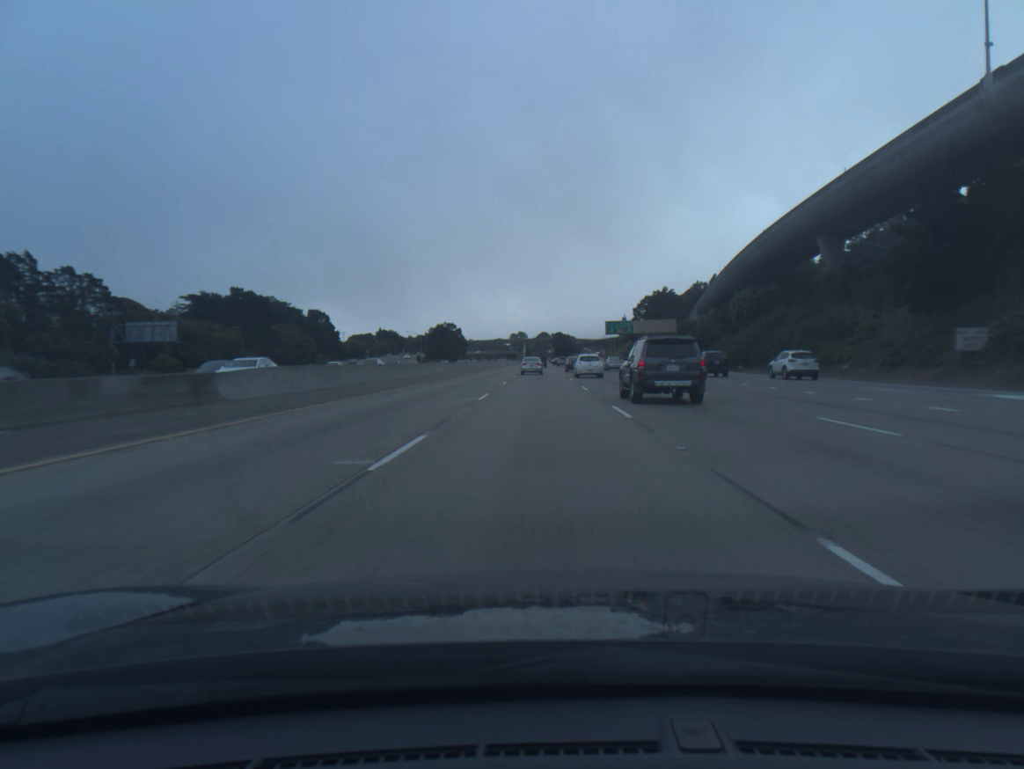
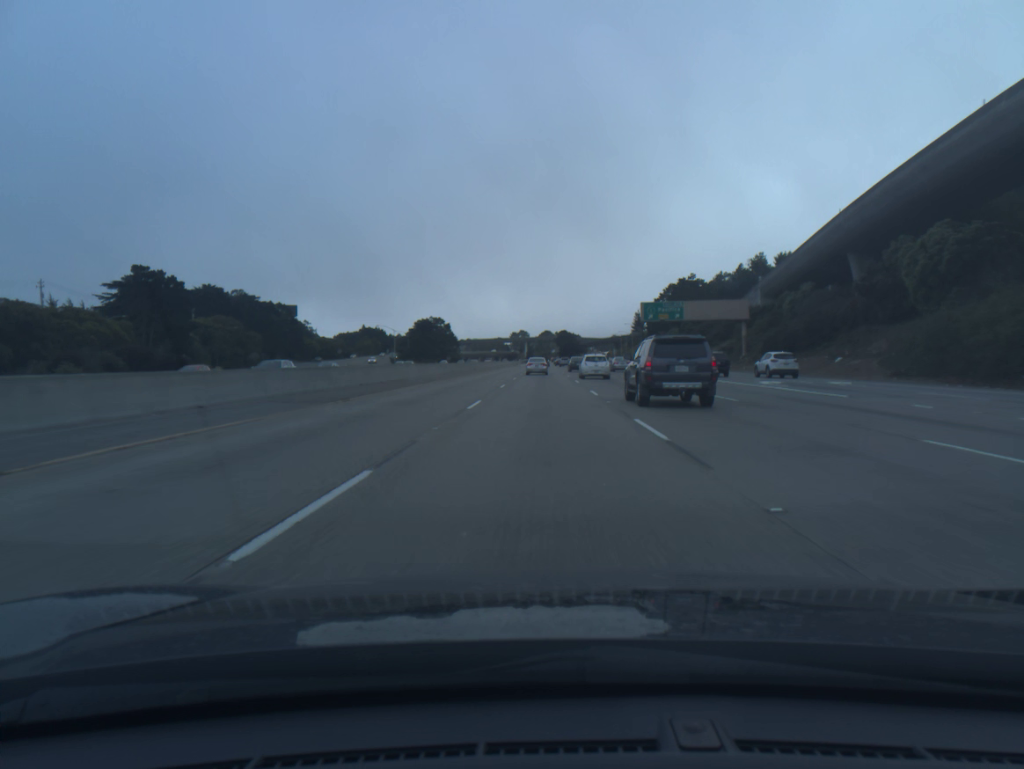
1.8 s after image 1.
(-0.1, +48.2) m; 0°
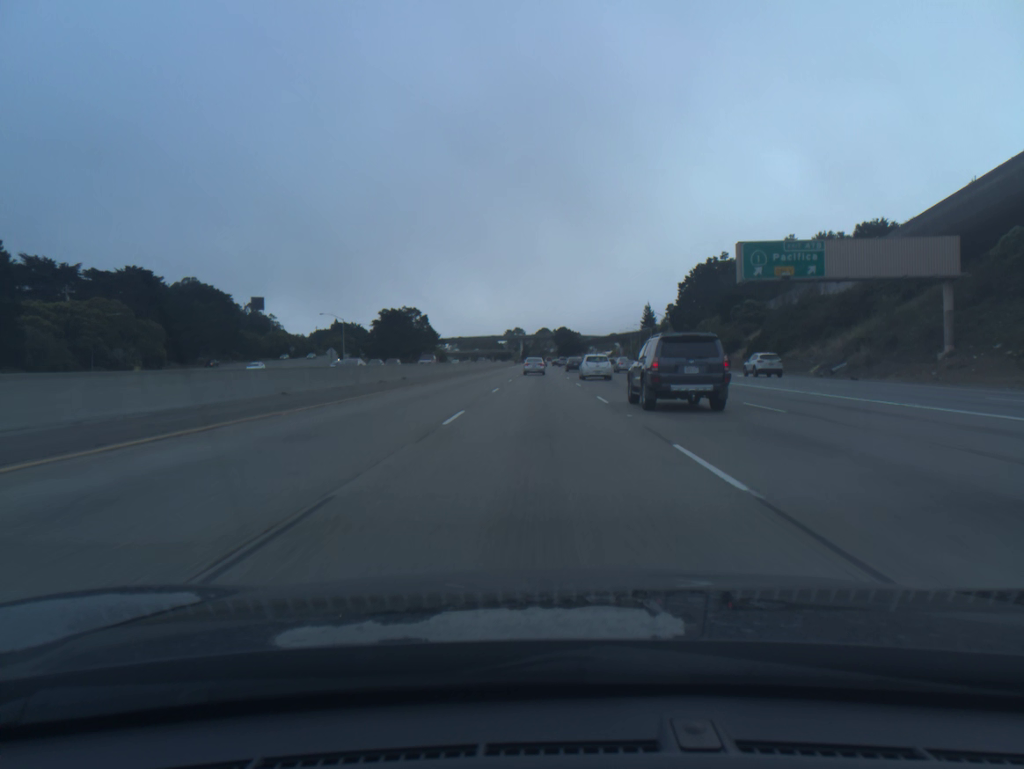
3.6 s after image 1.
(0.0, +48.5) m; 0°
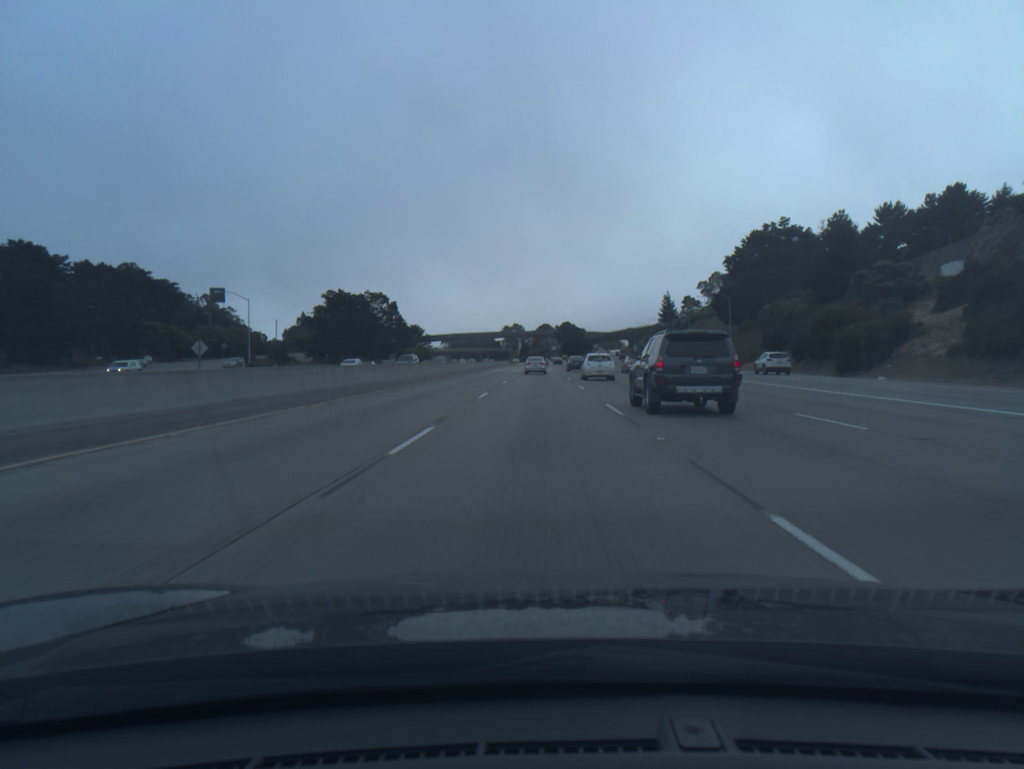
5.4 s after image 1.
(+0.1, +48.7) m; 0°
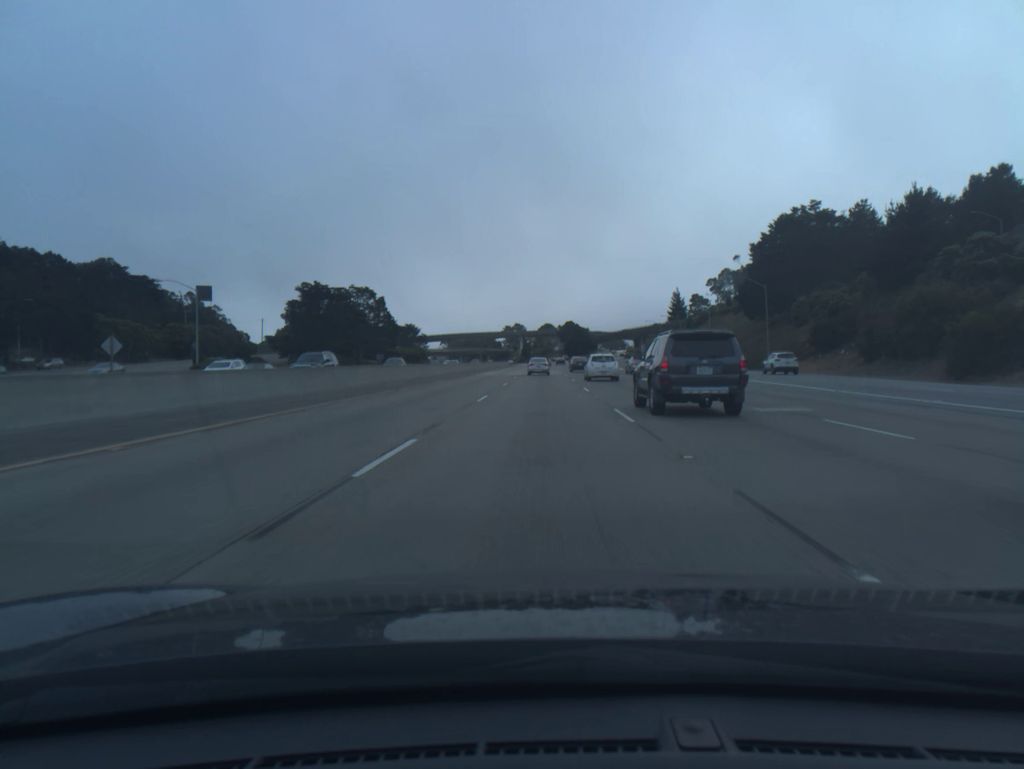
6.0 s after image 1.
(0.0, +16.3) m; 0°
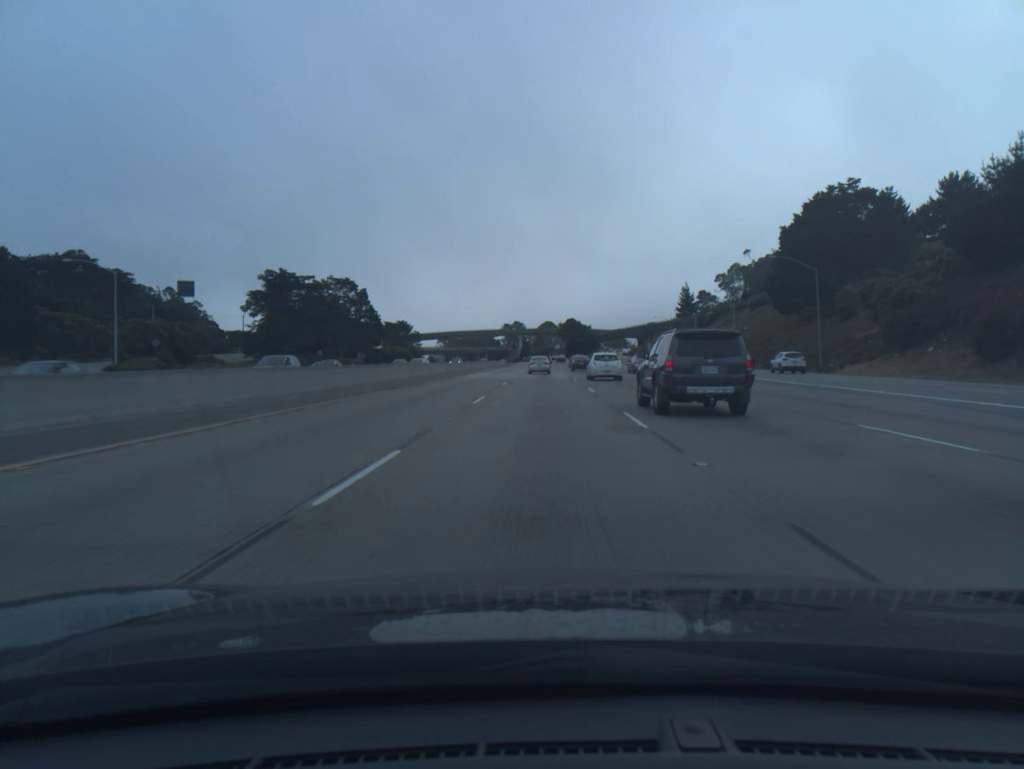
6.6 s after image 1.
(0.0, +16.3) m; 0°
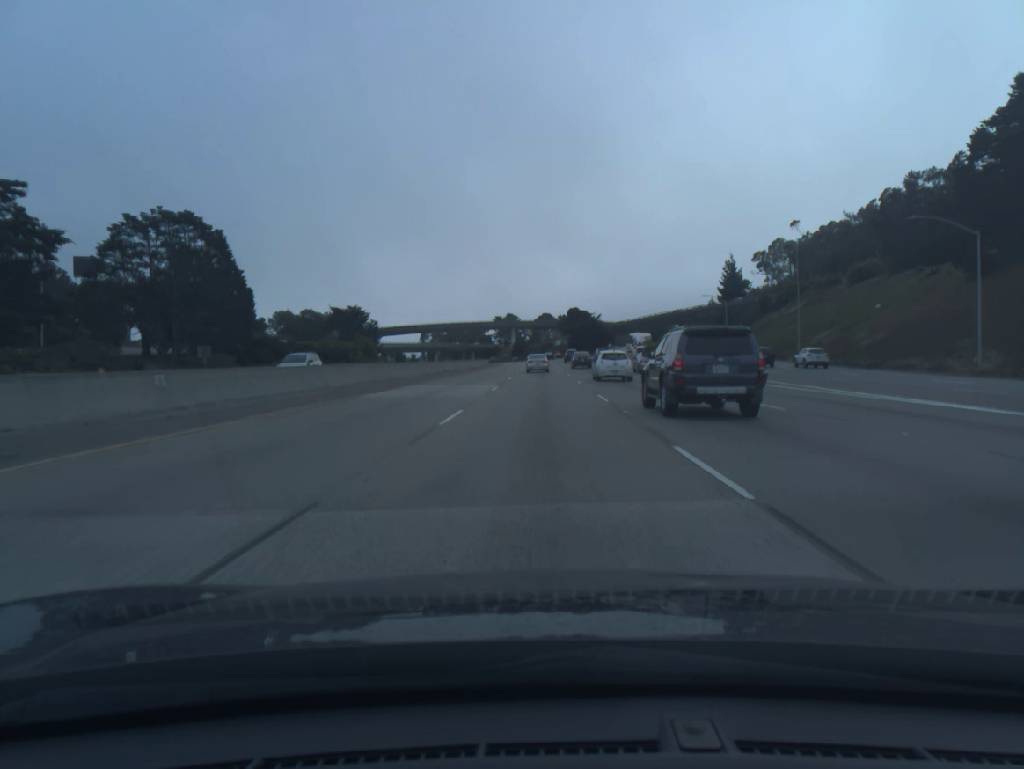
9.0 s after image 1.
(+0.2, +65.1) m; 0°
